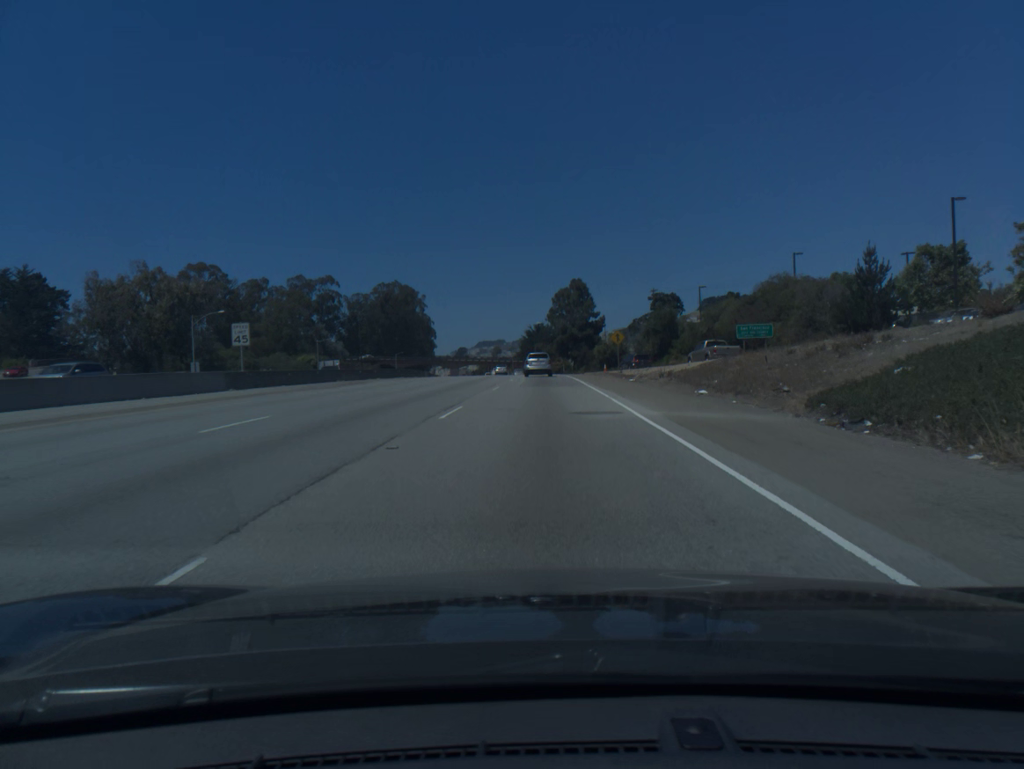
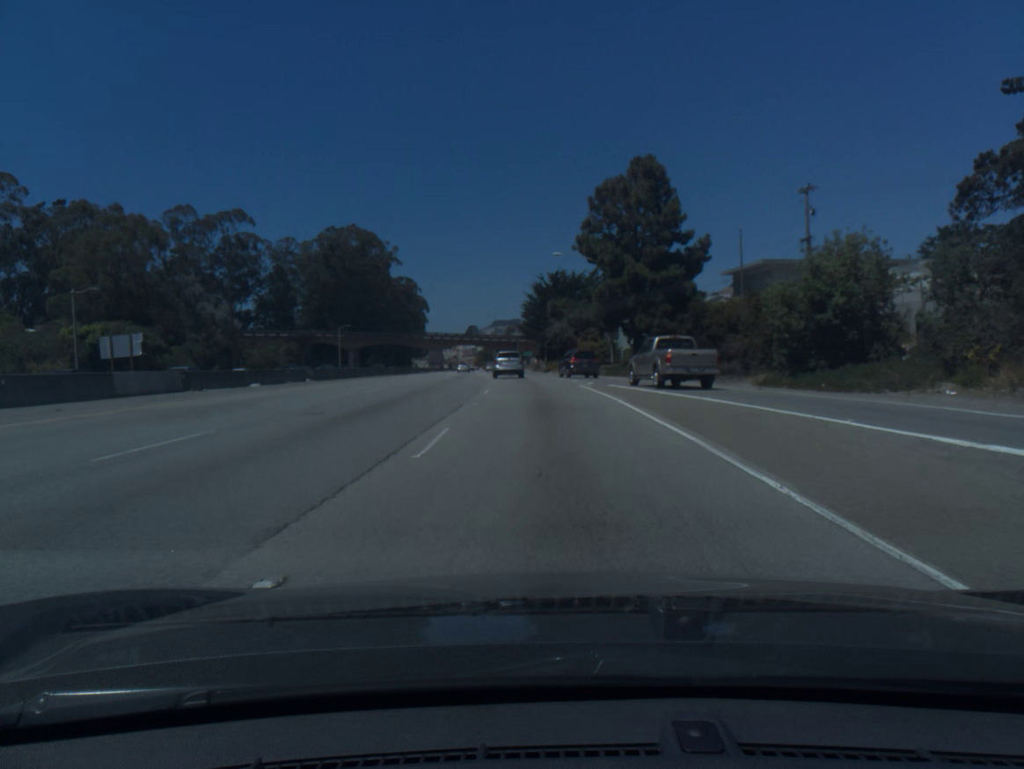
(-0.5, +79.0) m; -1°
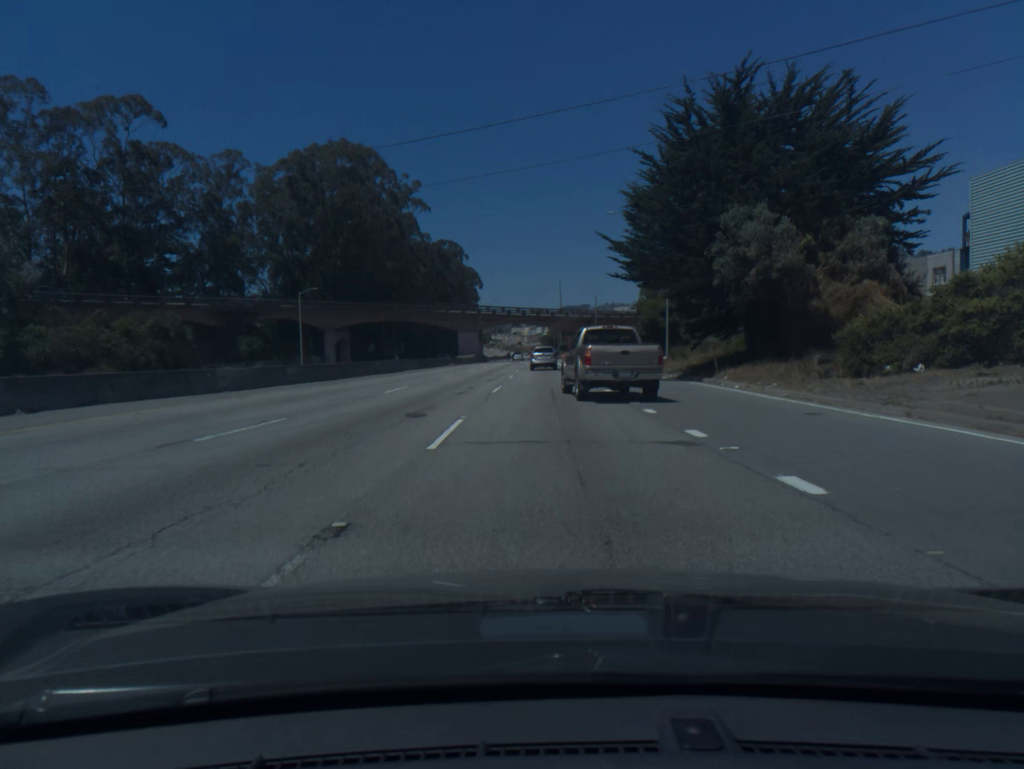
(-3.2, +66.1) m; -5°
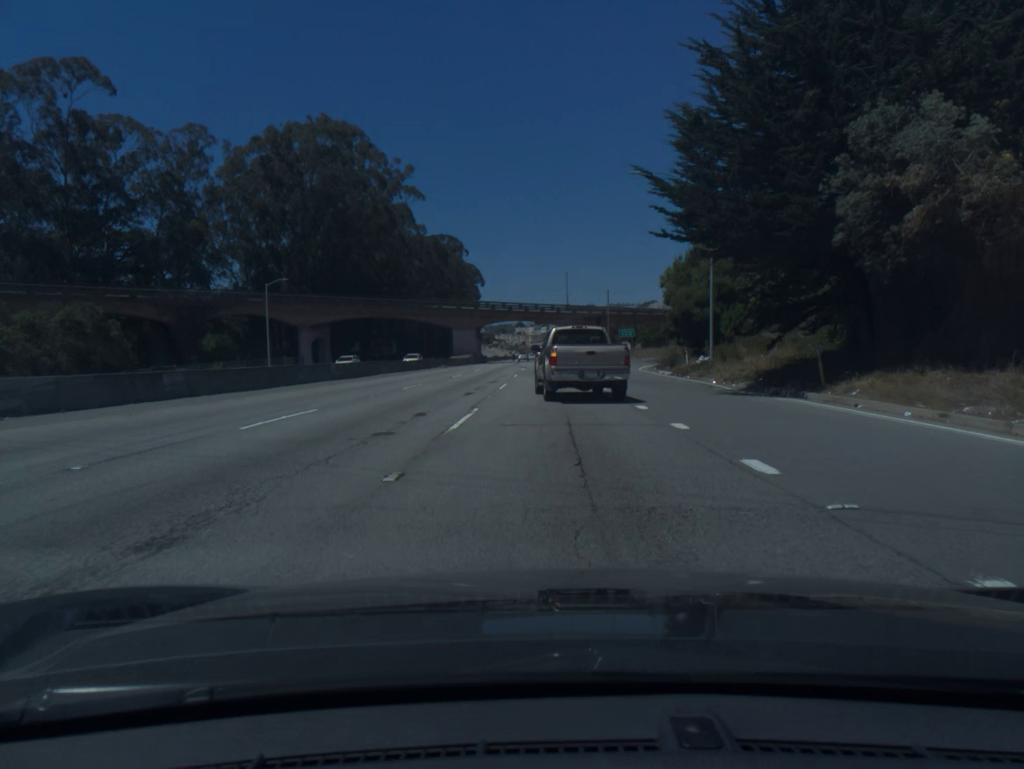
(-0.1, +12.5) m; 0°
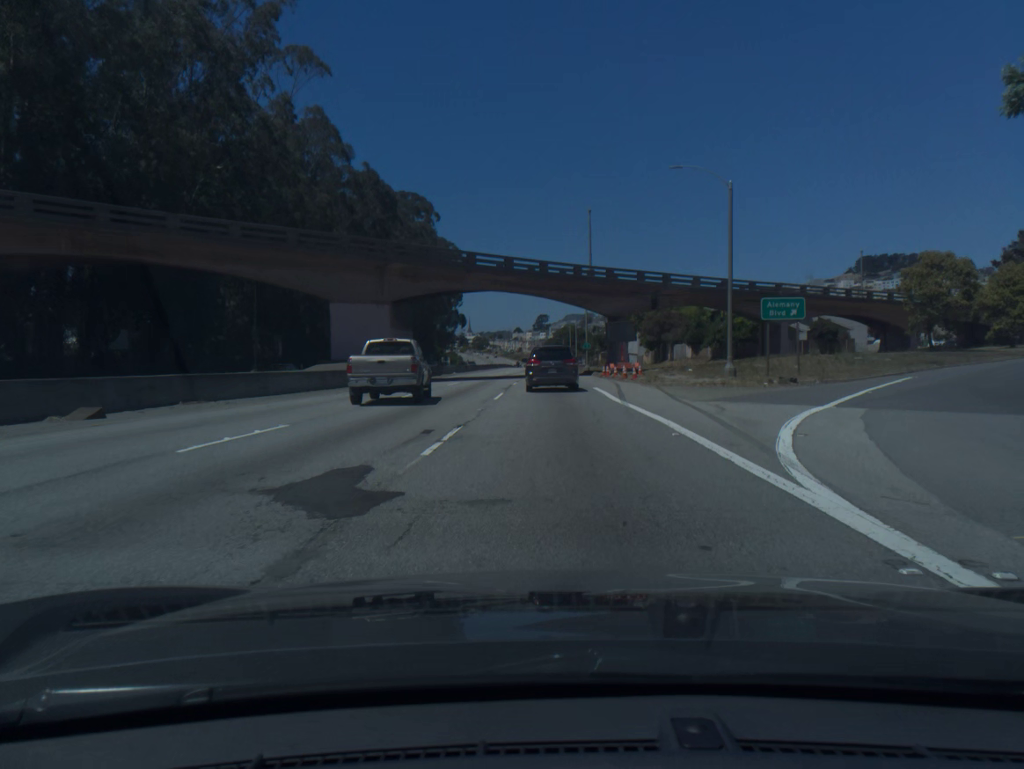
(-0.1, +62.1) m; 0°
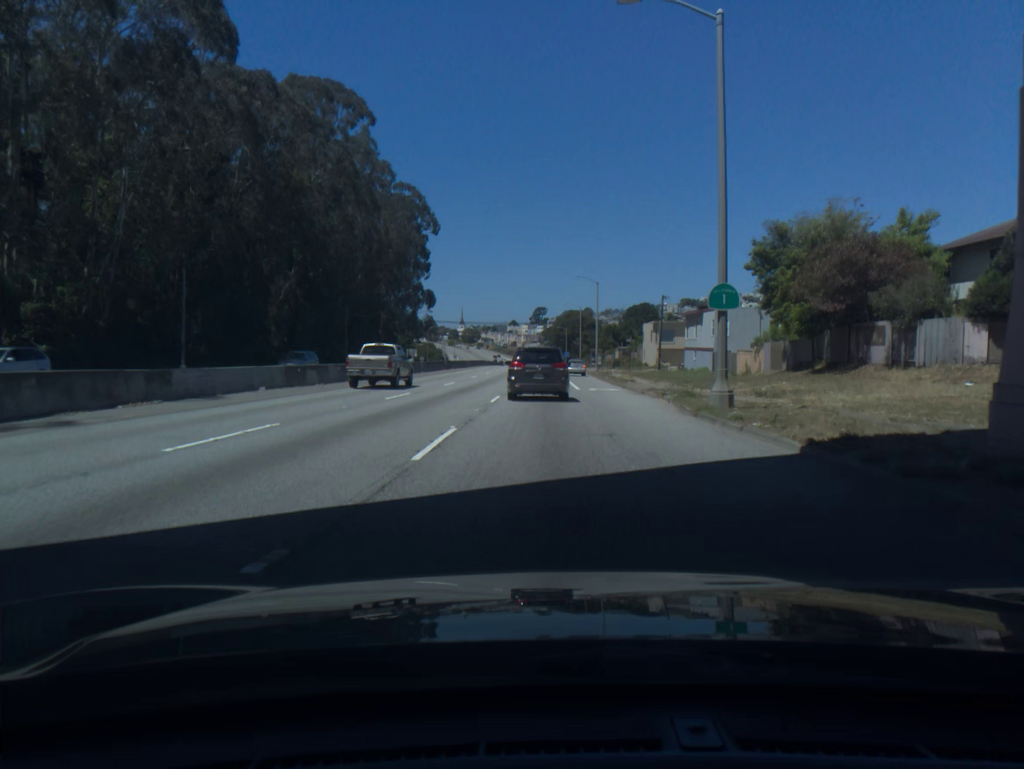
(+0.4, +59.2) m; 0°
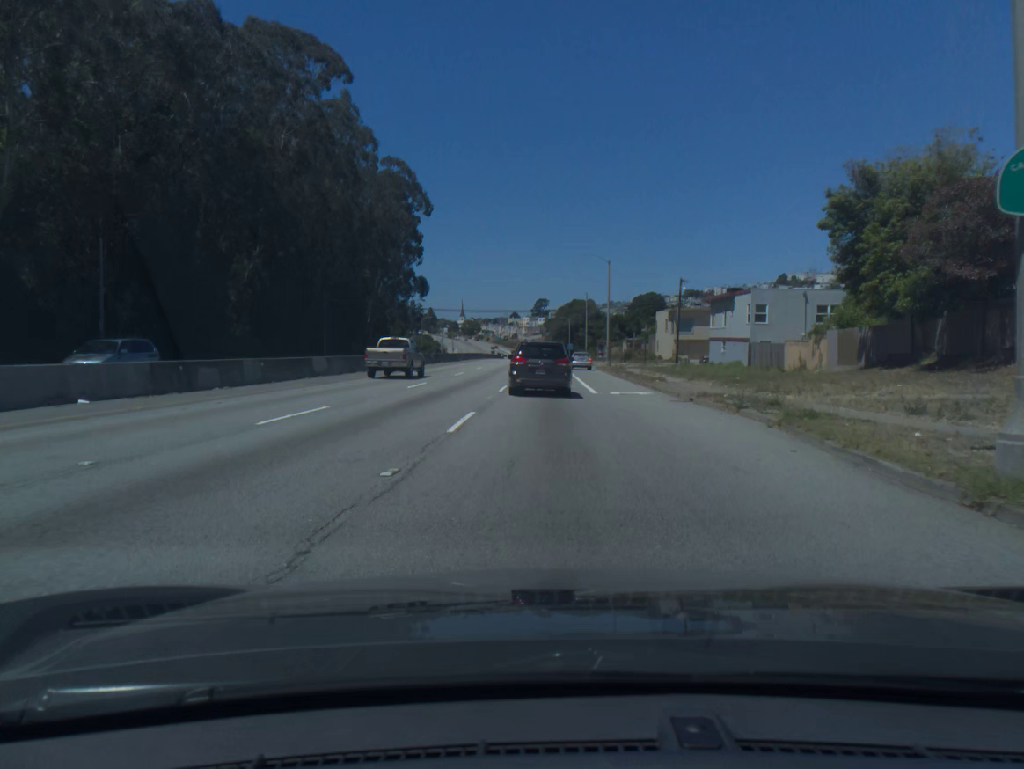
(0.0, +11.3) m; 0°
